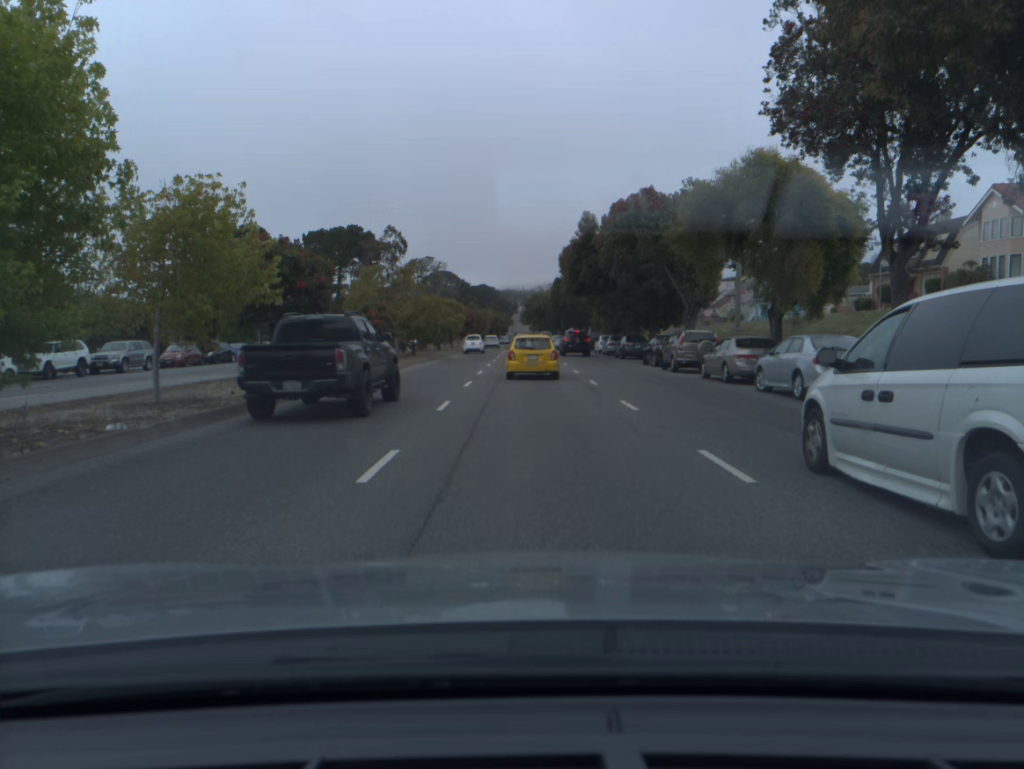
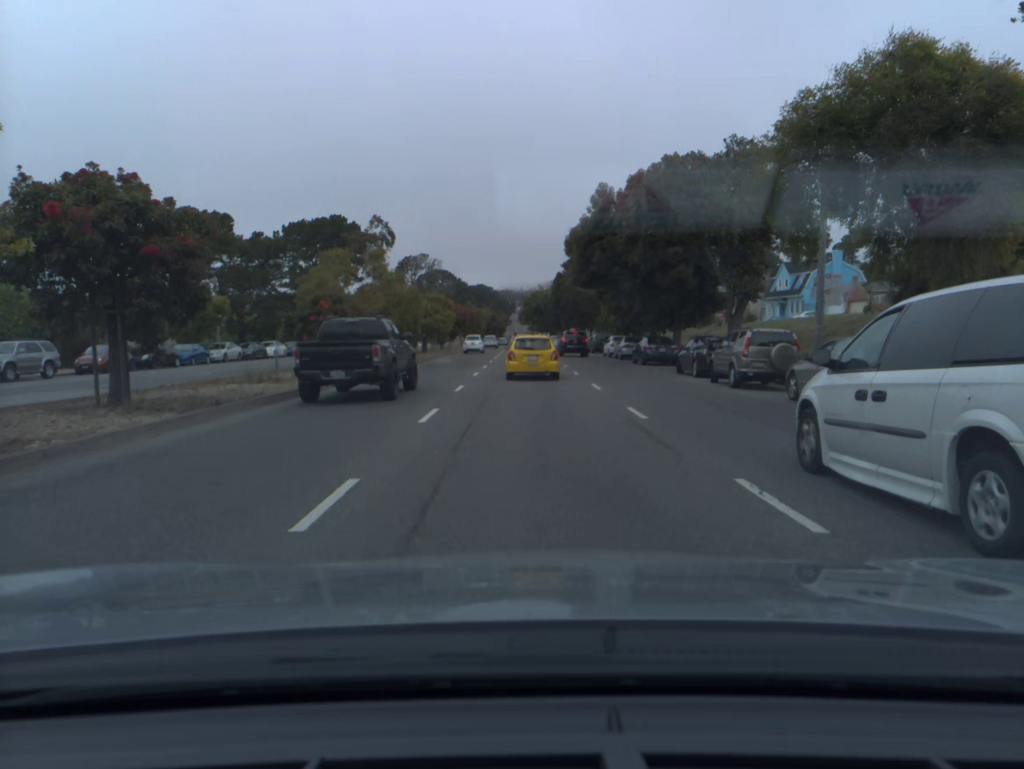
(0.0, +9.1) m; 0°
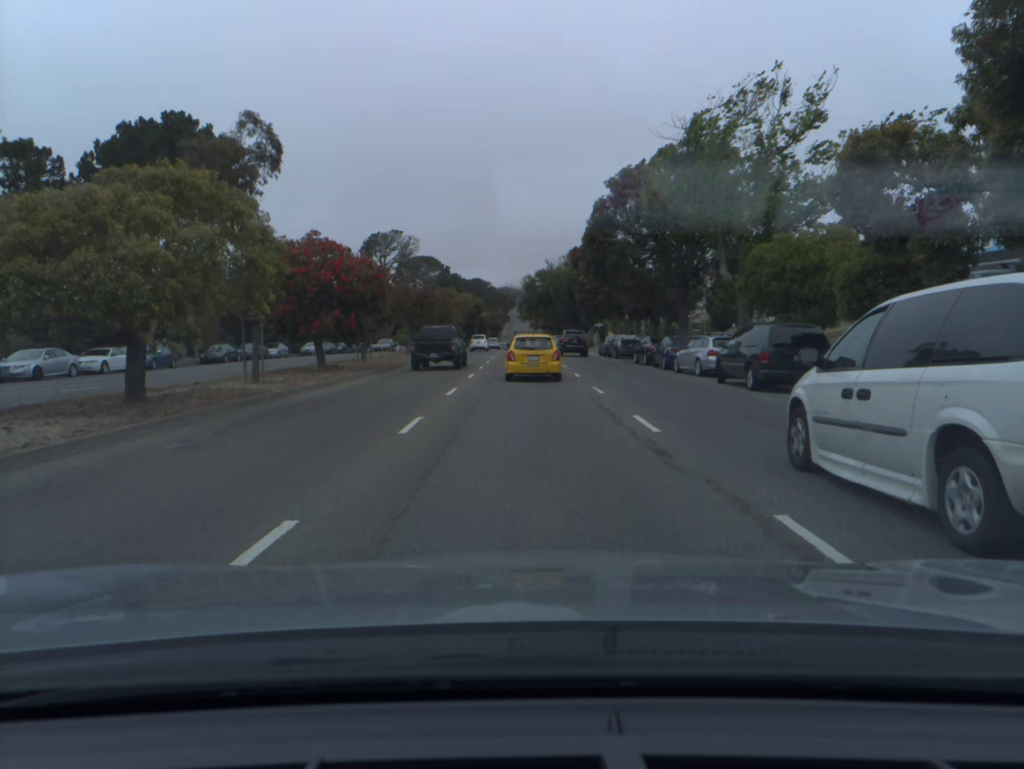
(0.0, +45.1) m; 0°
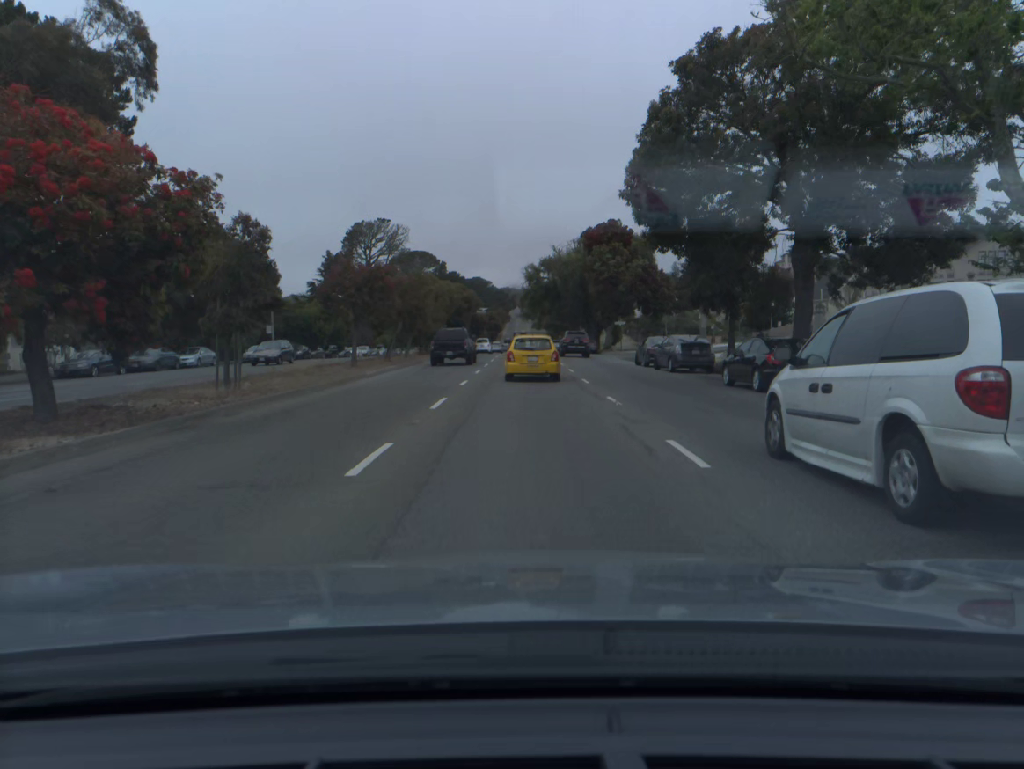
(0.0, +17.9) m; 0°
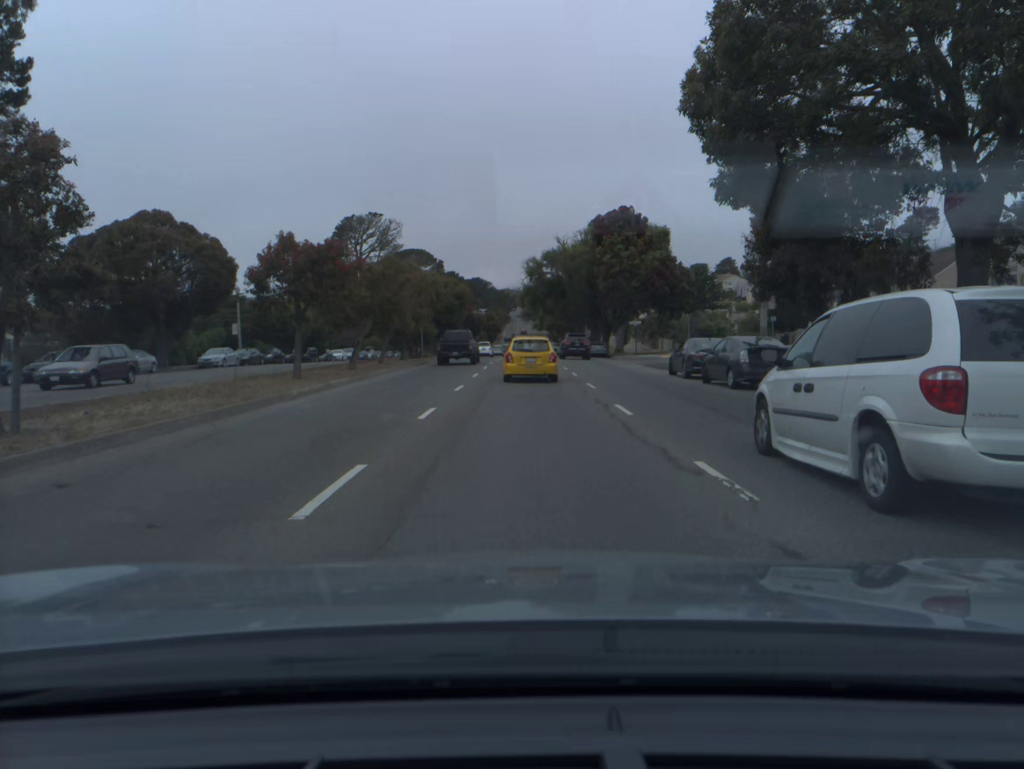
(0.0, +9.0) m; 0°
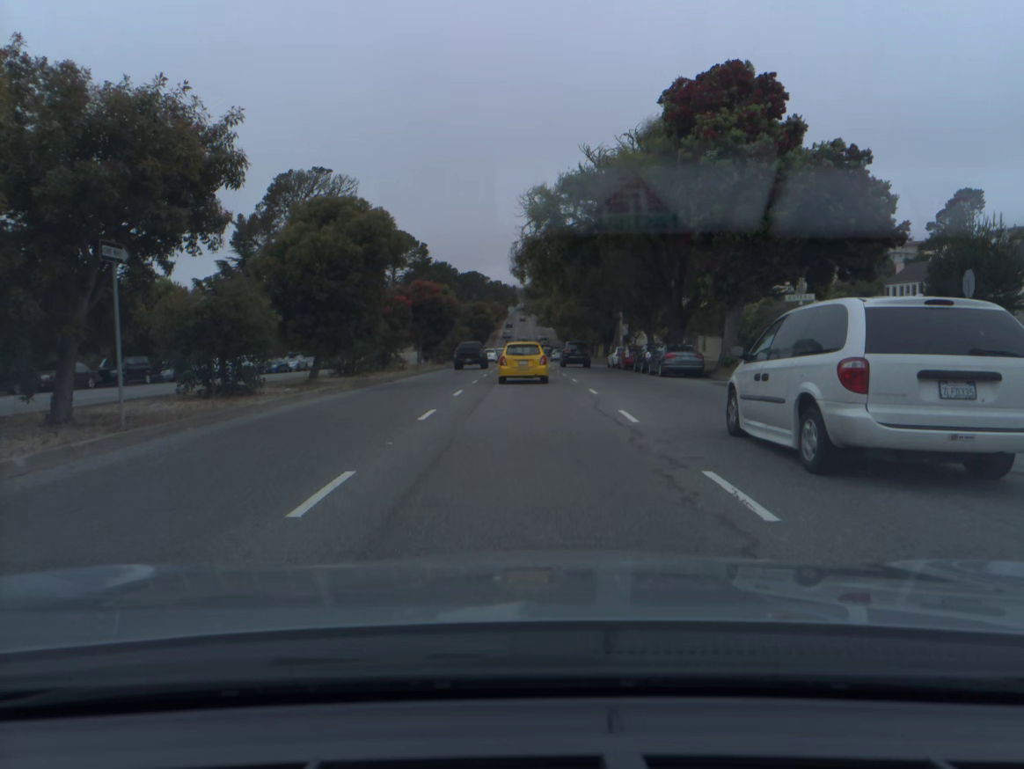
(+0.1, +36.7) m; 0°
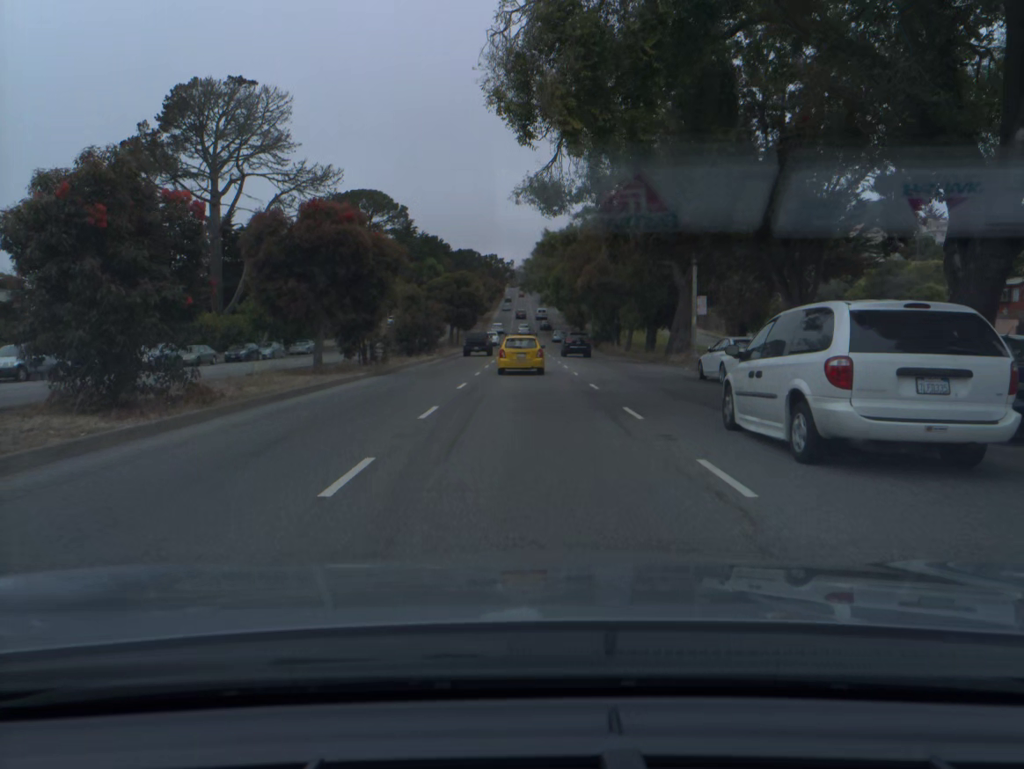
(-0.1, +28.5) m; 0°
